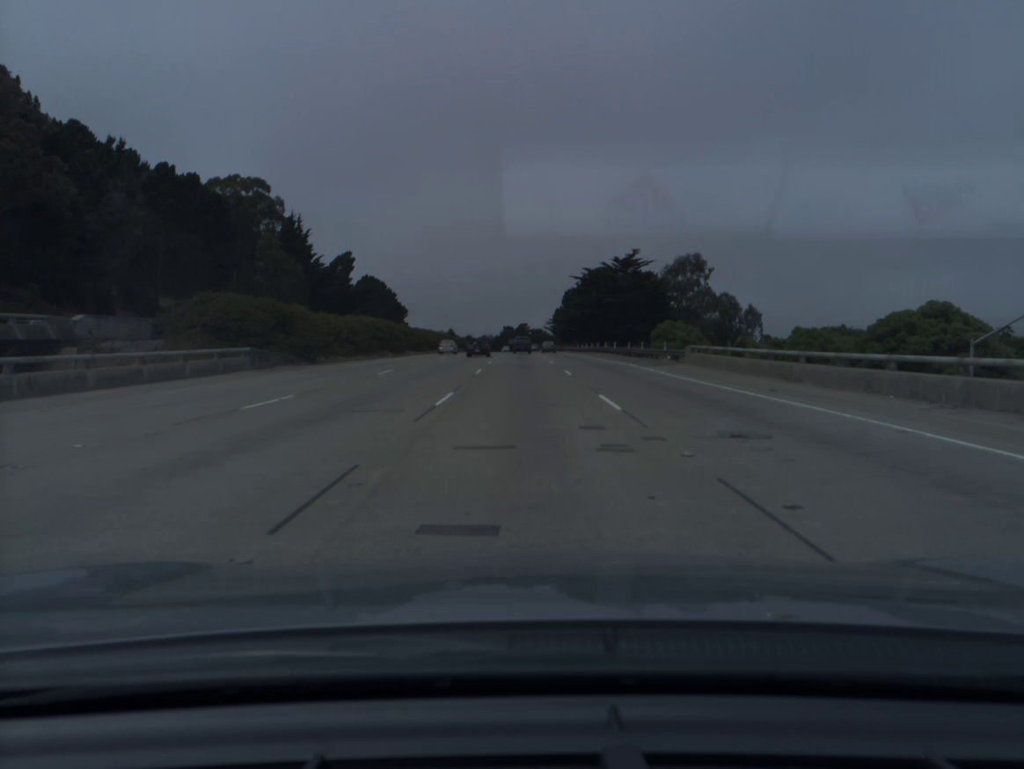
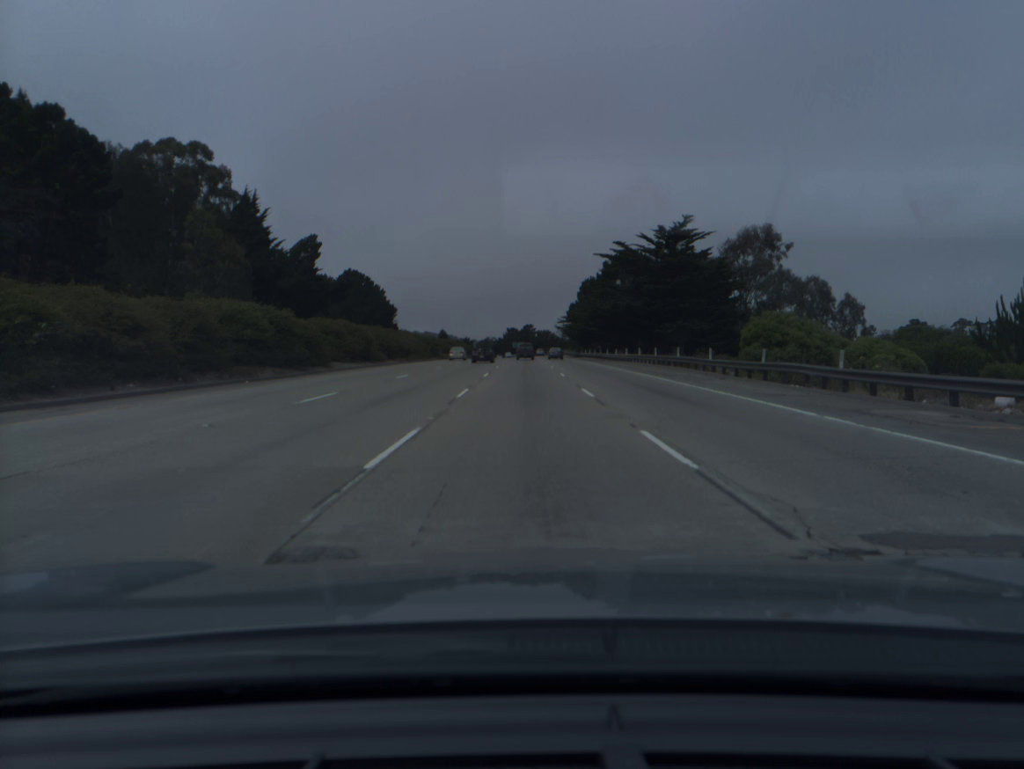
(-0.1, +35.3) m; 0°
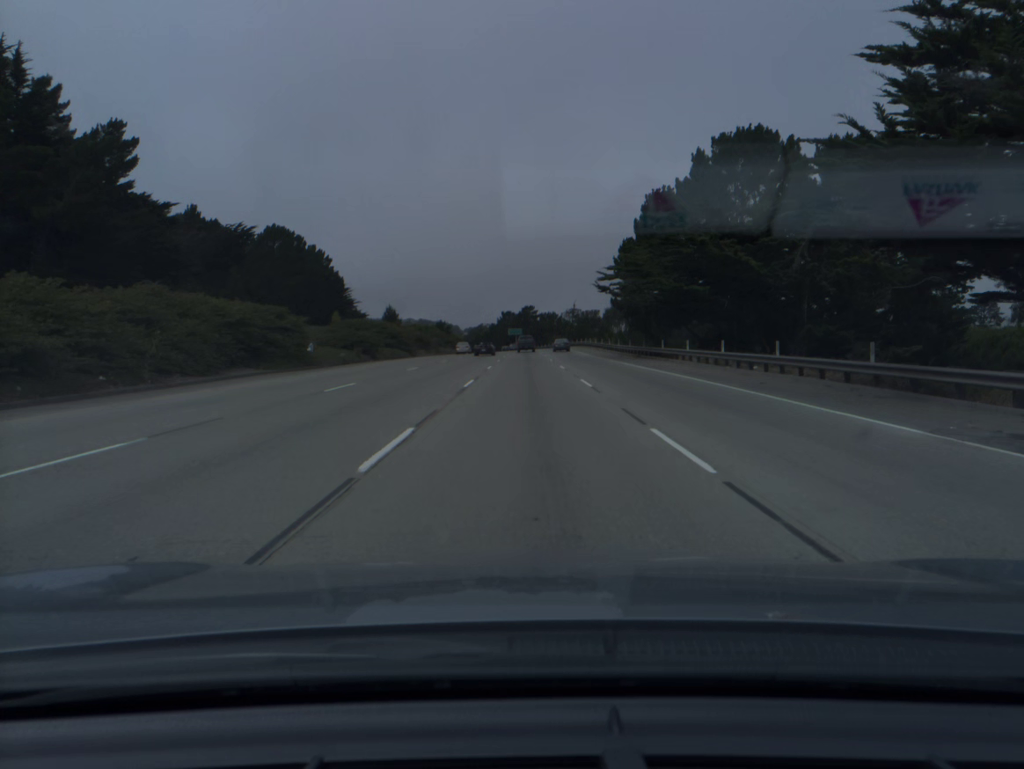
(0.0, +70.6) m; 0°
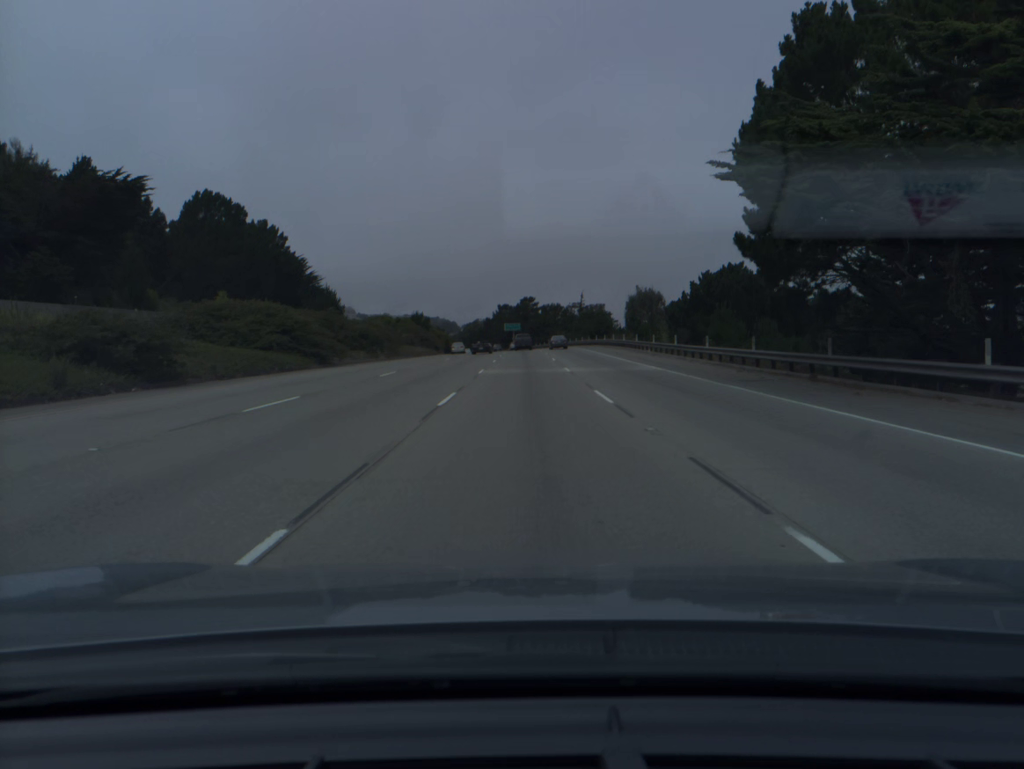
(0.0, +35.5) m; 0°
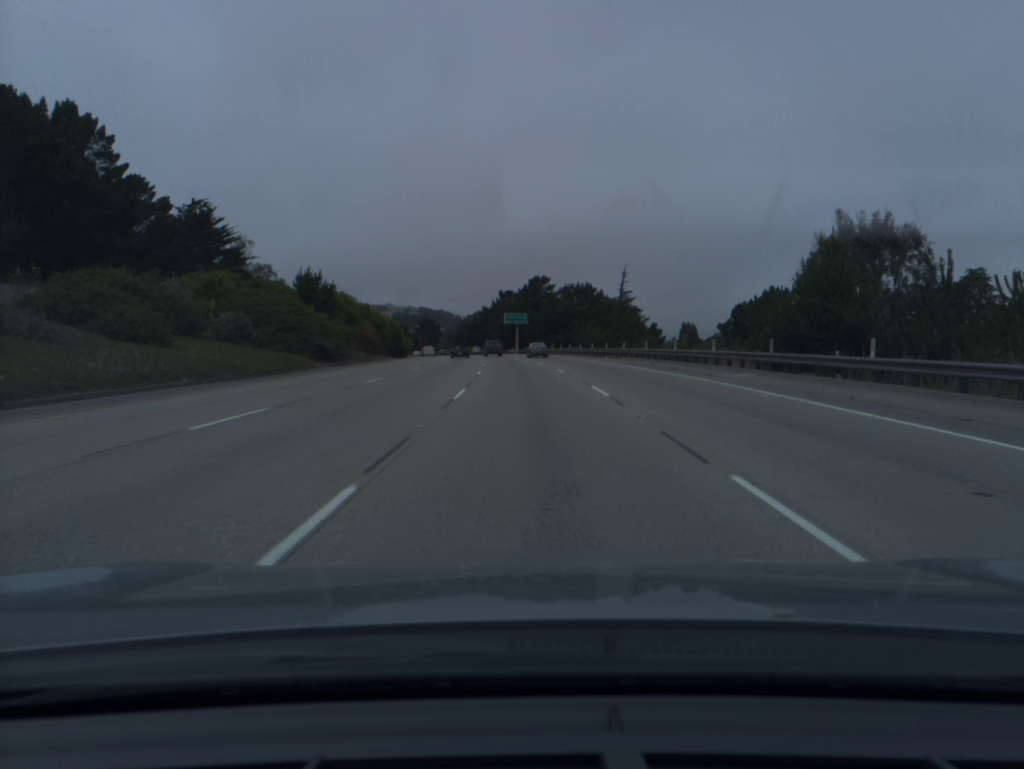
(-0.3, +71.1) m; -1°
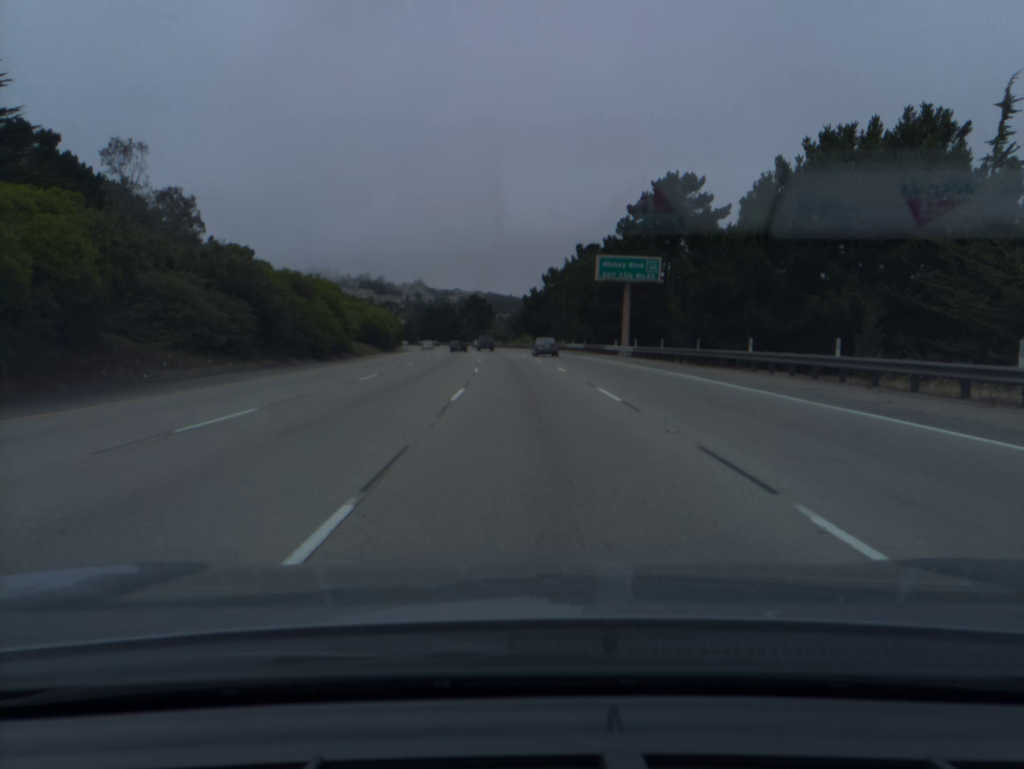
(-3.5, +88.9) m; -5°
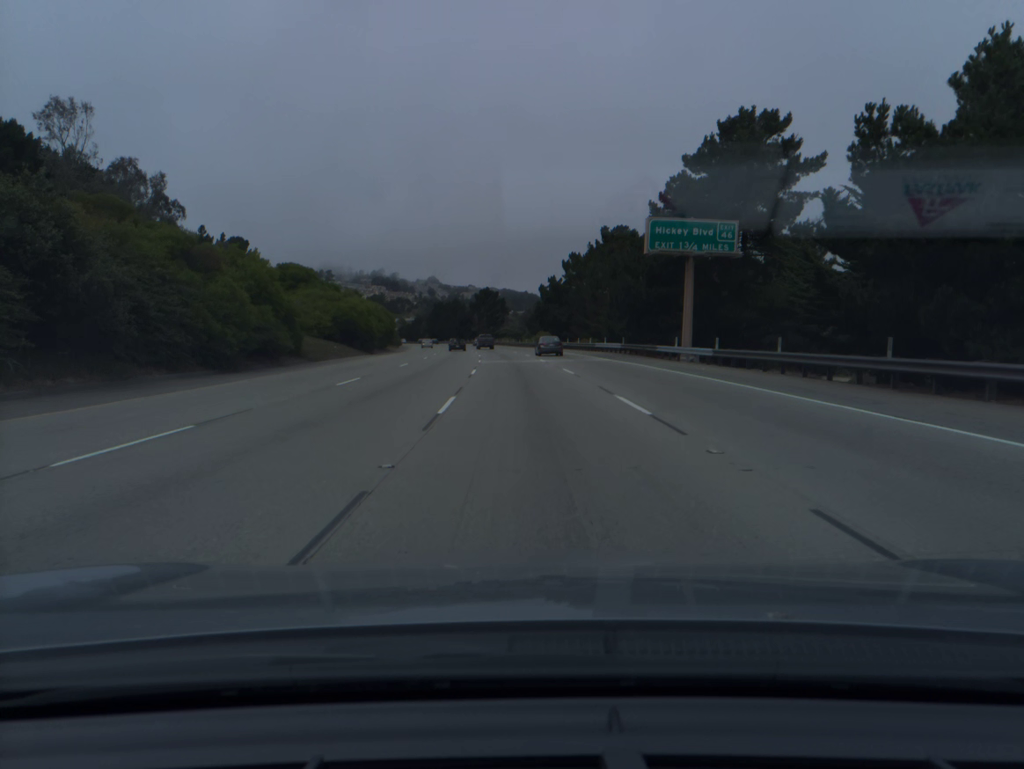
(-0.2, +17.8) m; -1°
